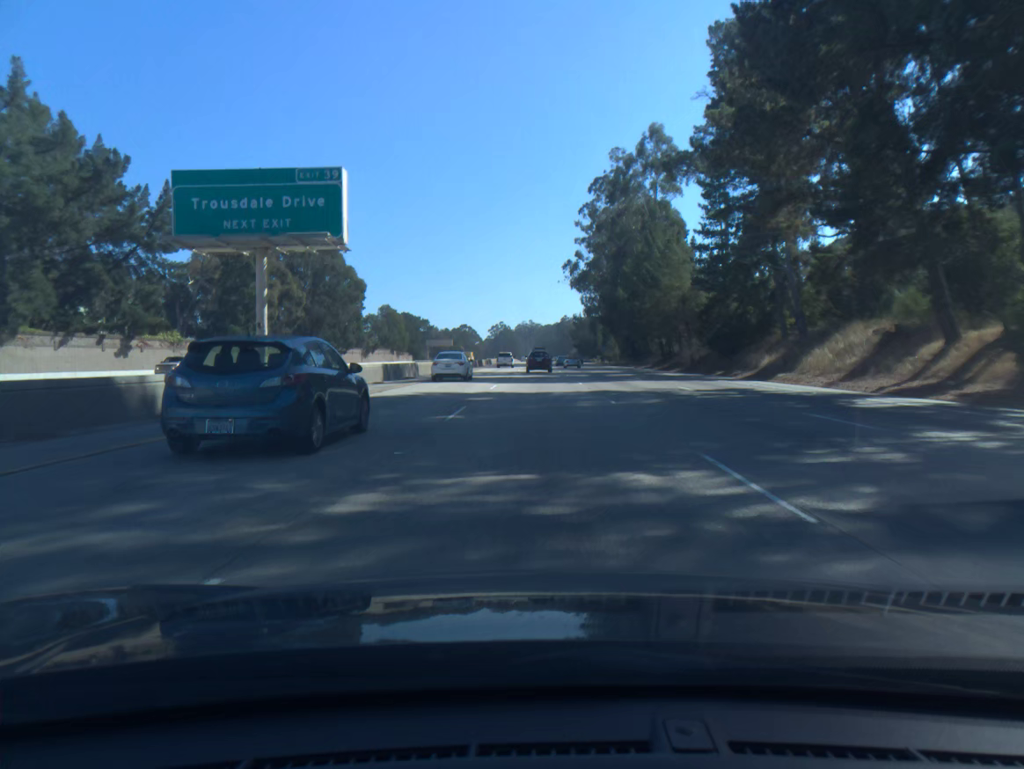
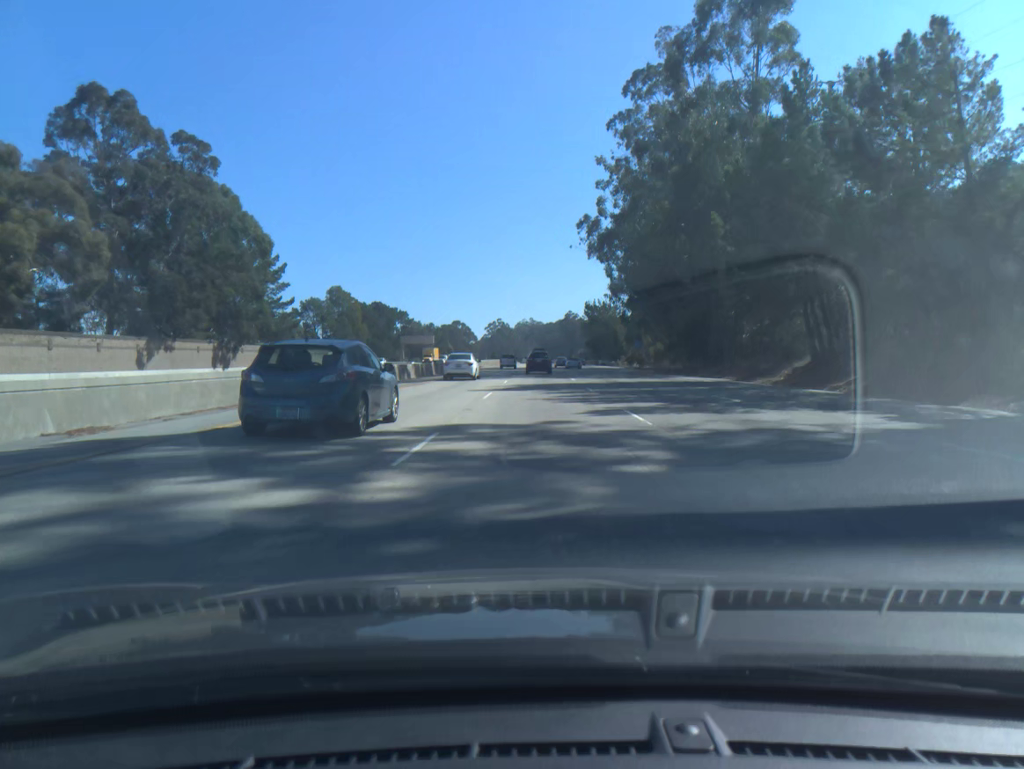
(0.0, +49.7) m; 0°
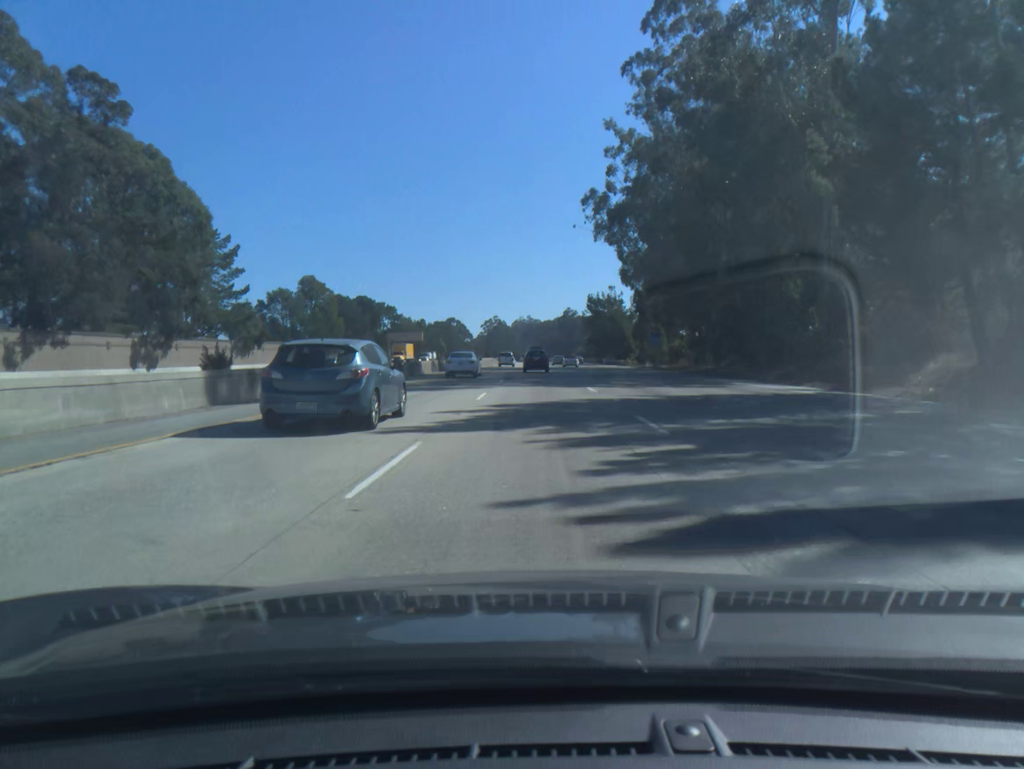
(0.0, +16.6) m; 0°
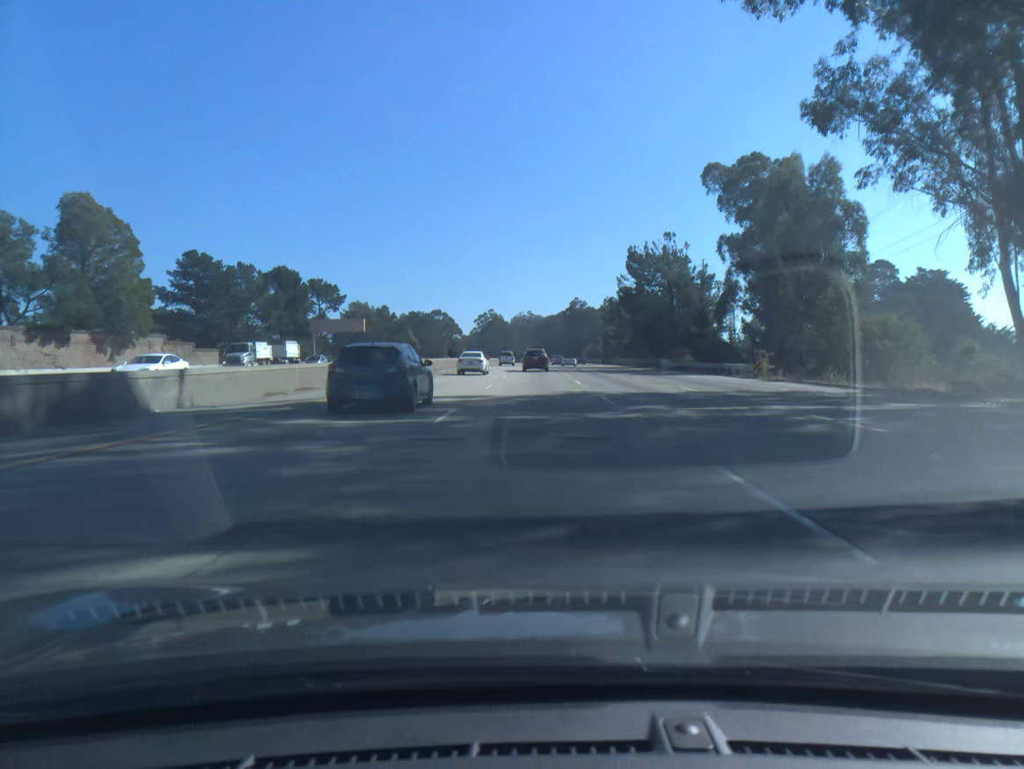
(+0.1, +66.2) m; 0°
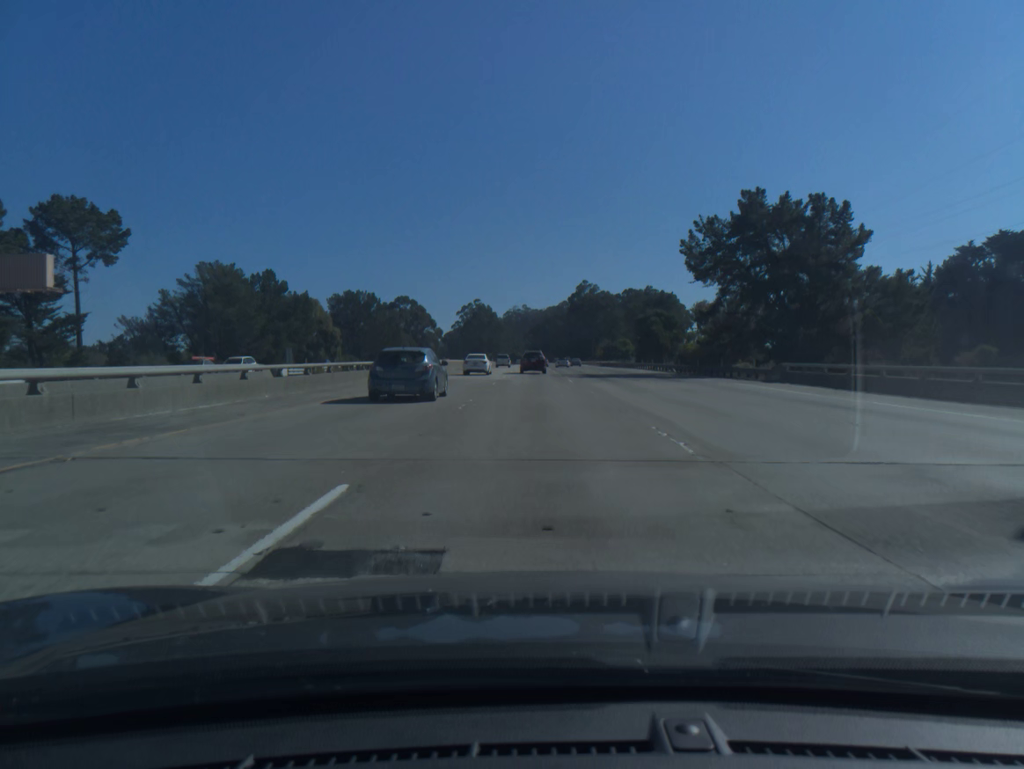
(0.0, +82.9) m; 0°
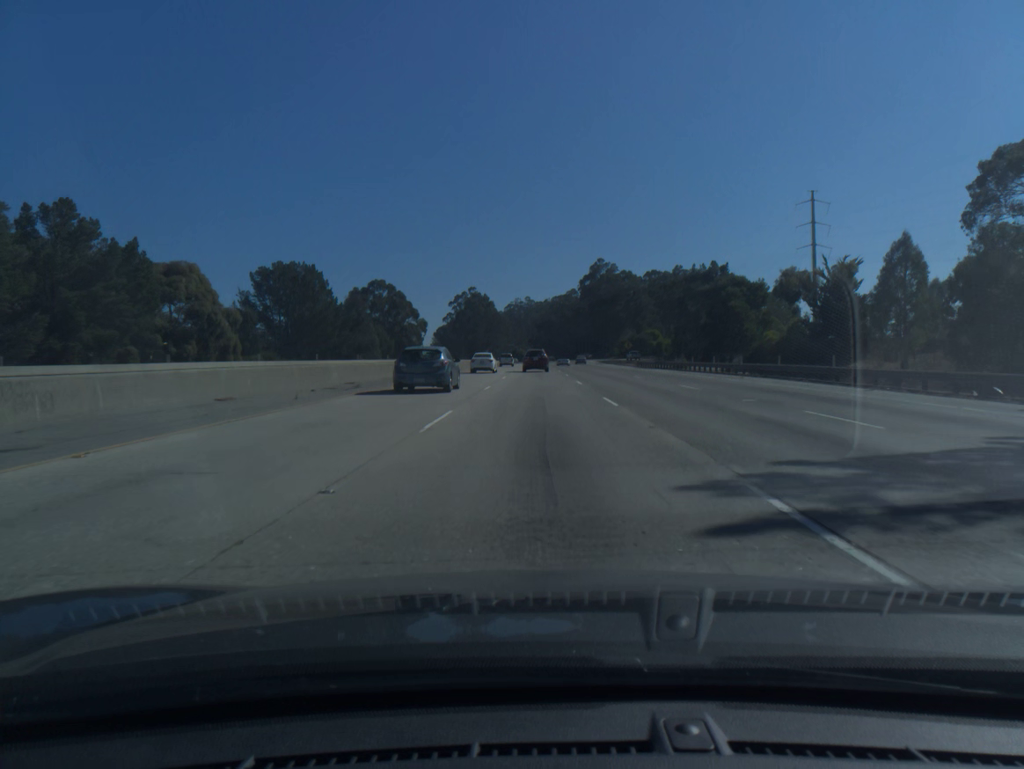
(-0.1, +49.7) m; 0°
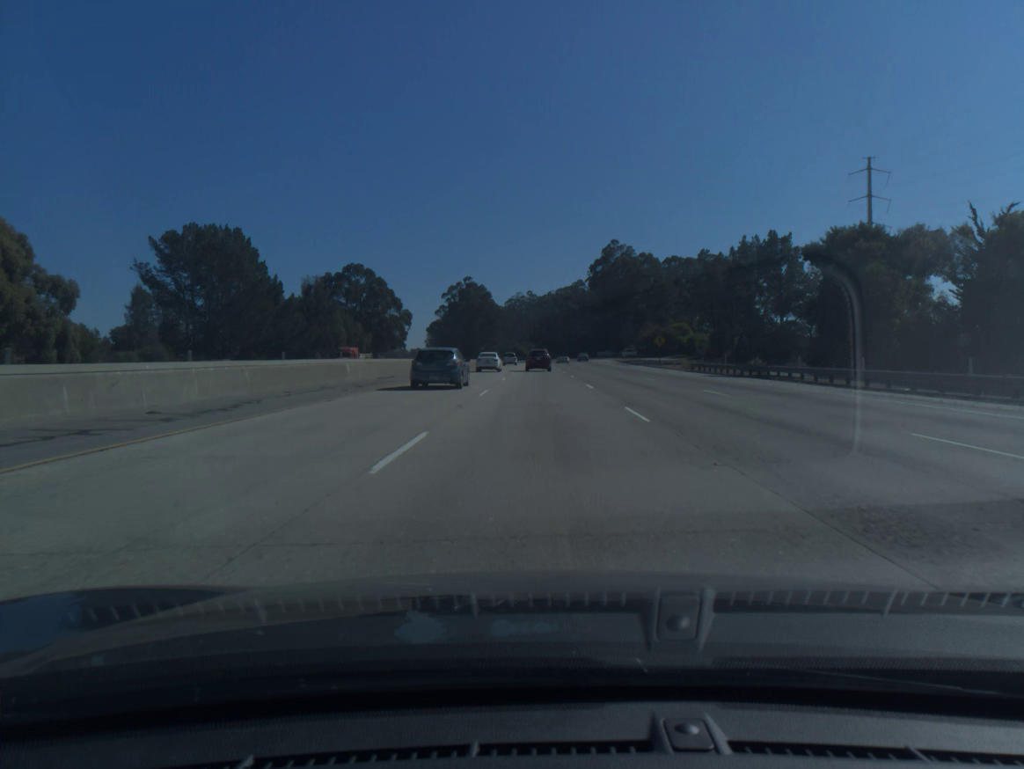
(0.0, +33.1) m; 0°
